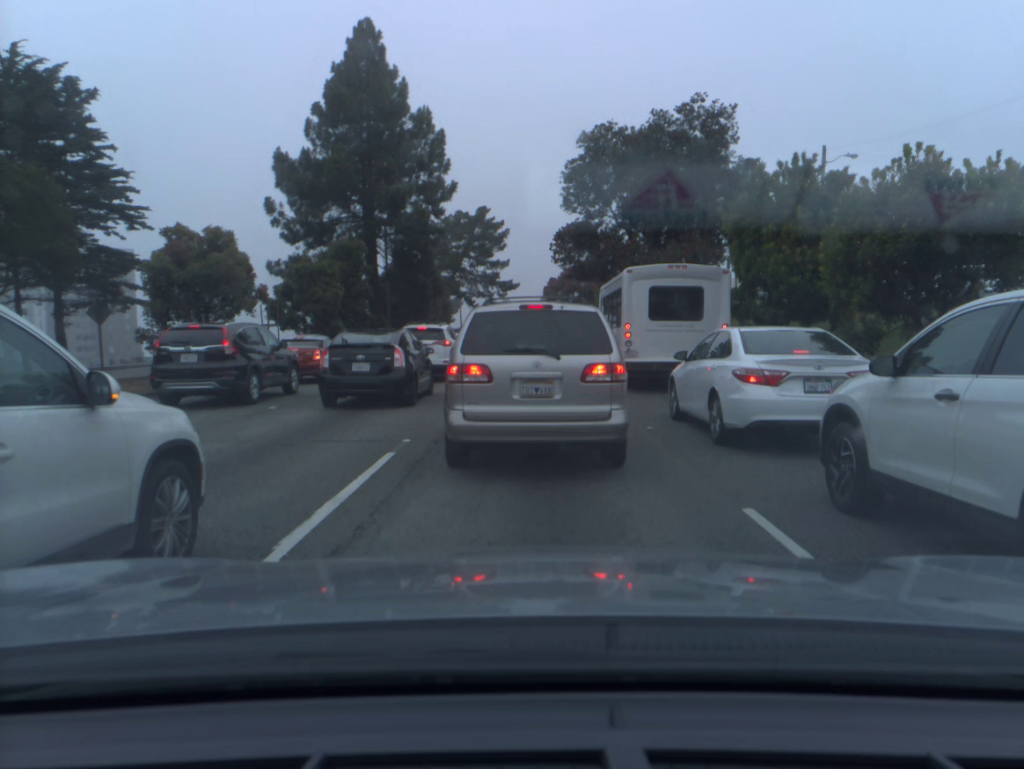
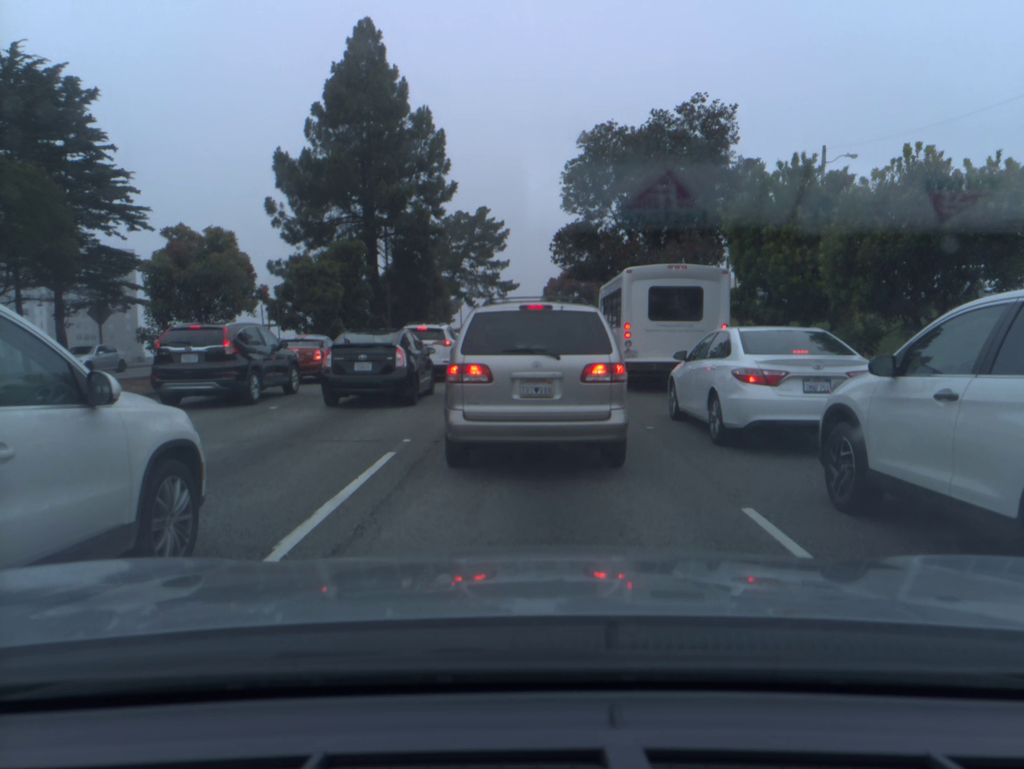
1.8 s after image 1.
(0.0, 0.0) m; 0°
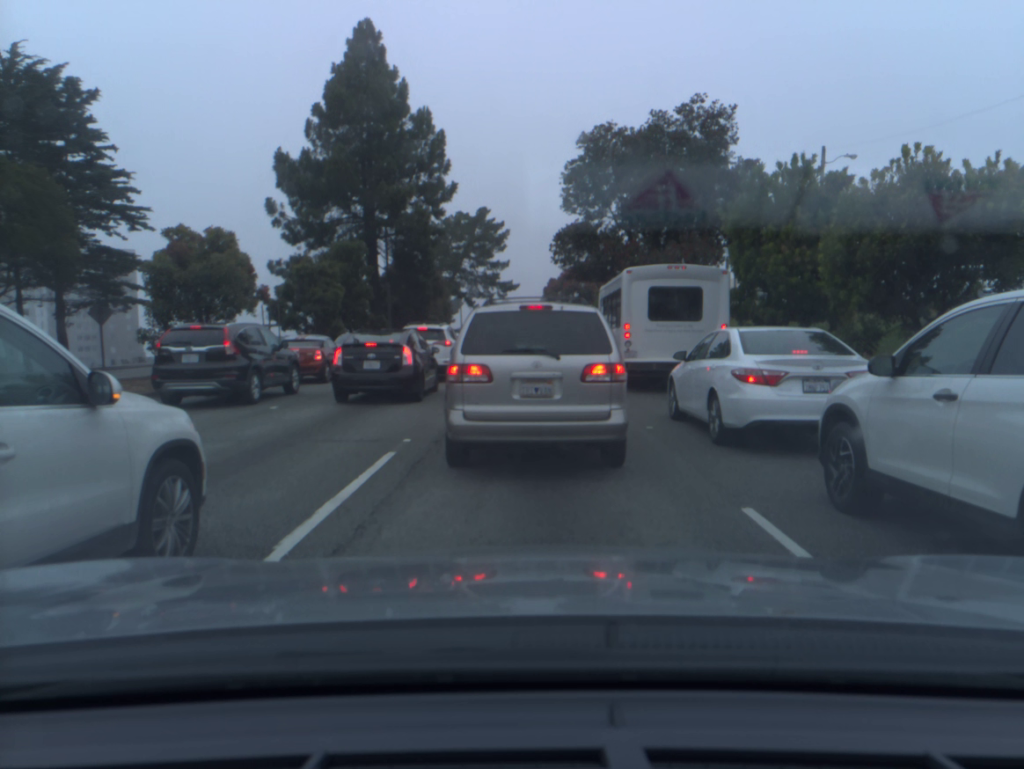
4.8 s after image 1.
(0.0, 0.0) m; 0°
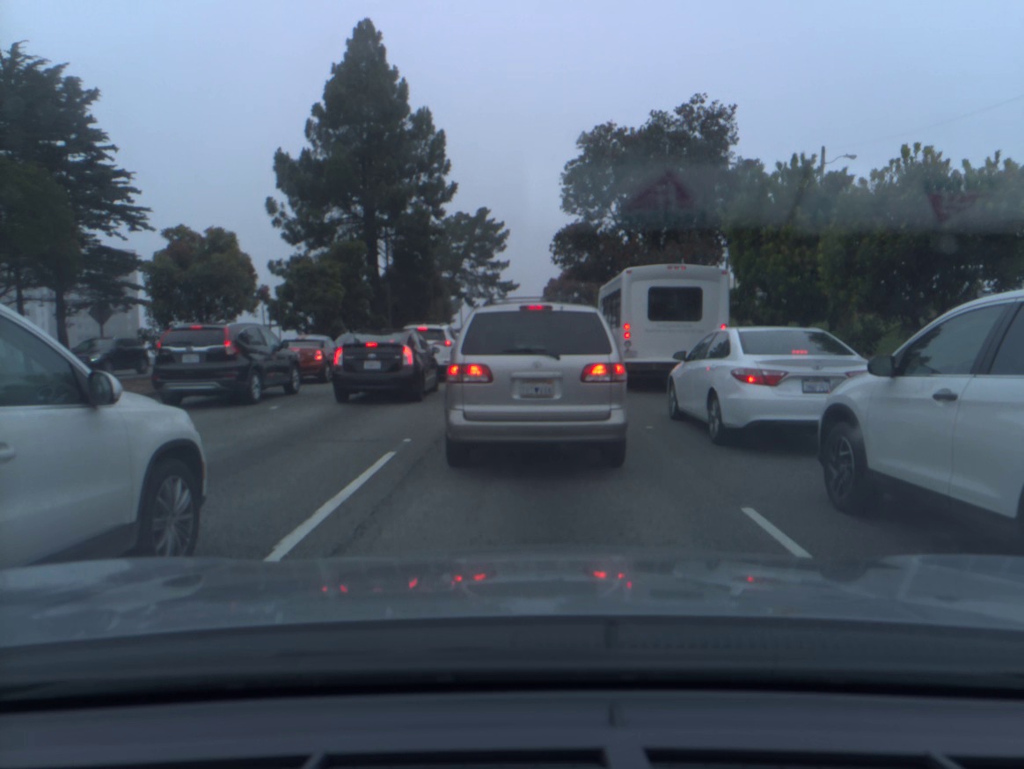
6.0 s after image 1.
(0.0, 0.0) m; 0°
